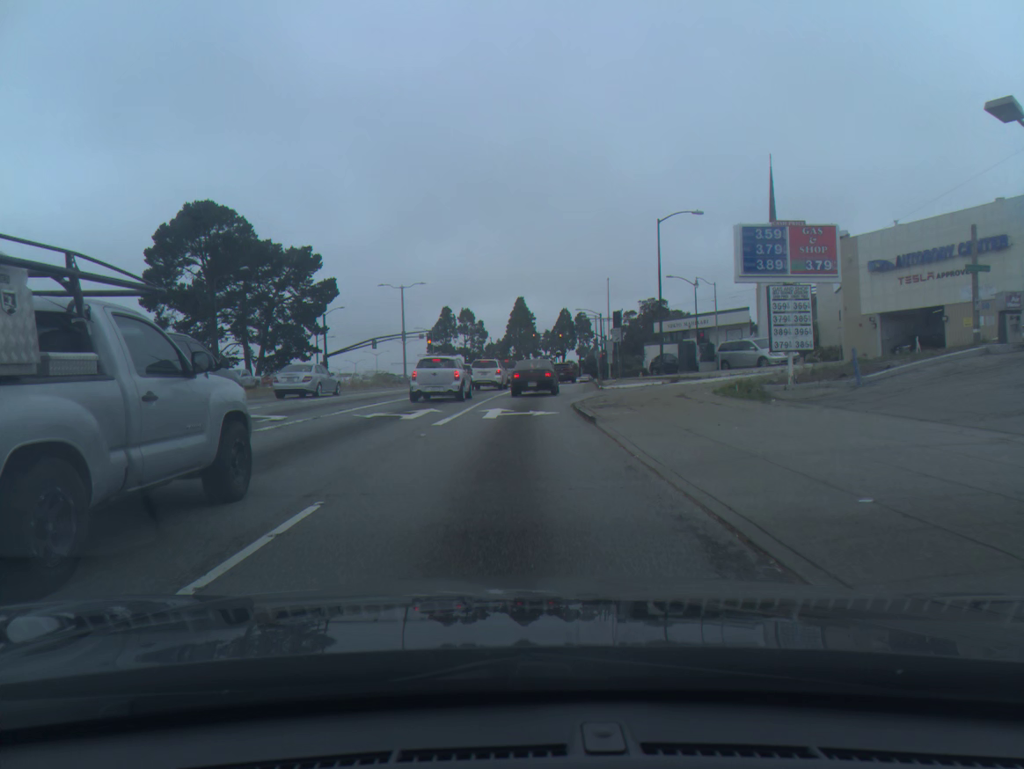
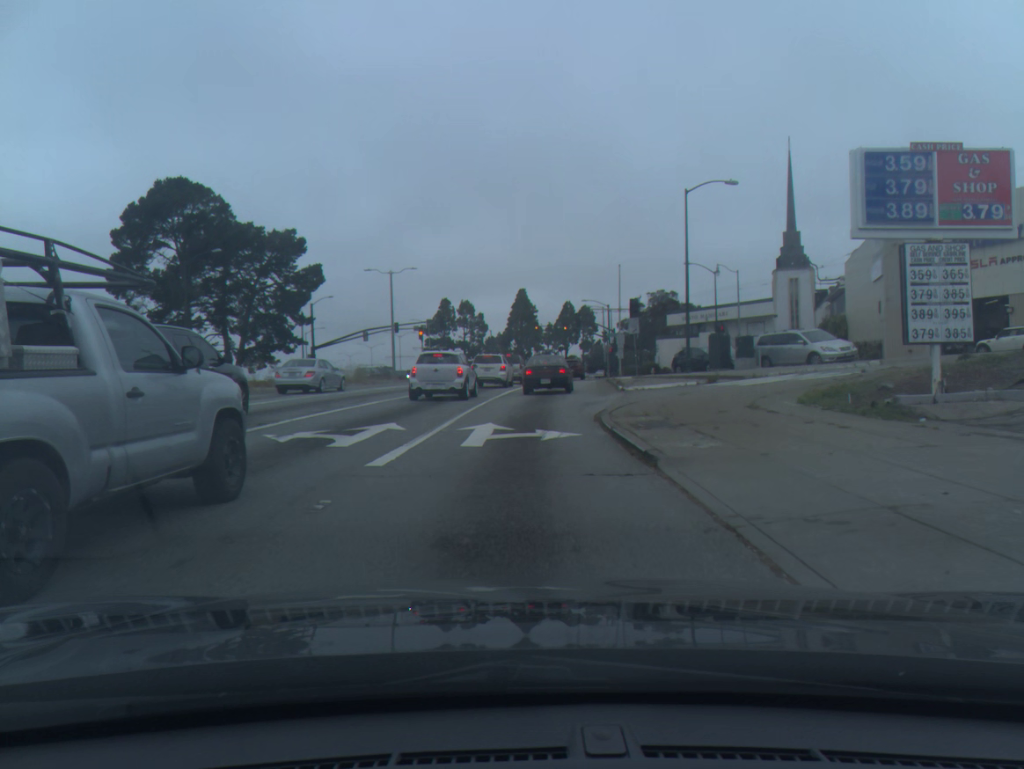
(0.0, +6.7) m; 0°
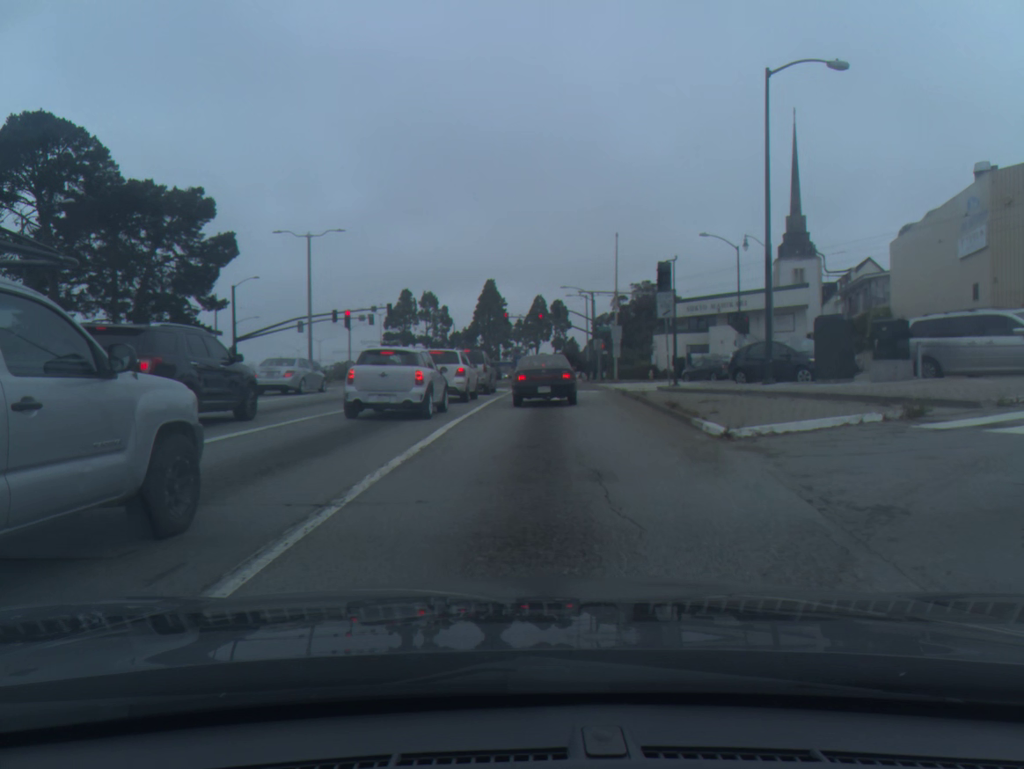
(+0.3, +17.1) m; +3°
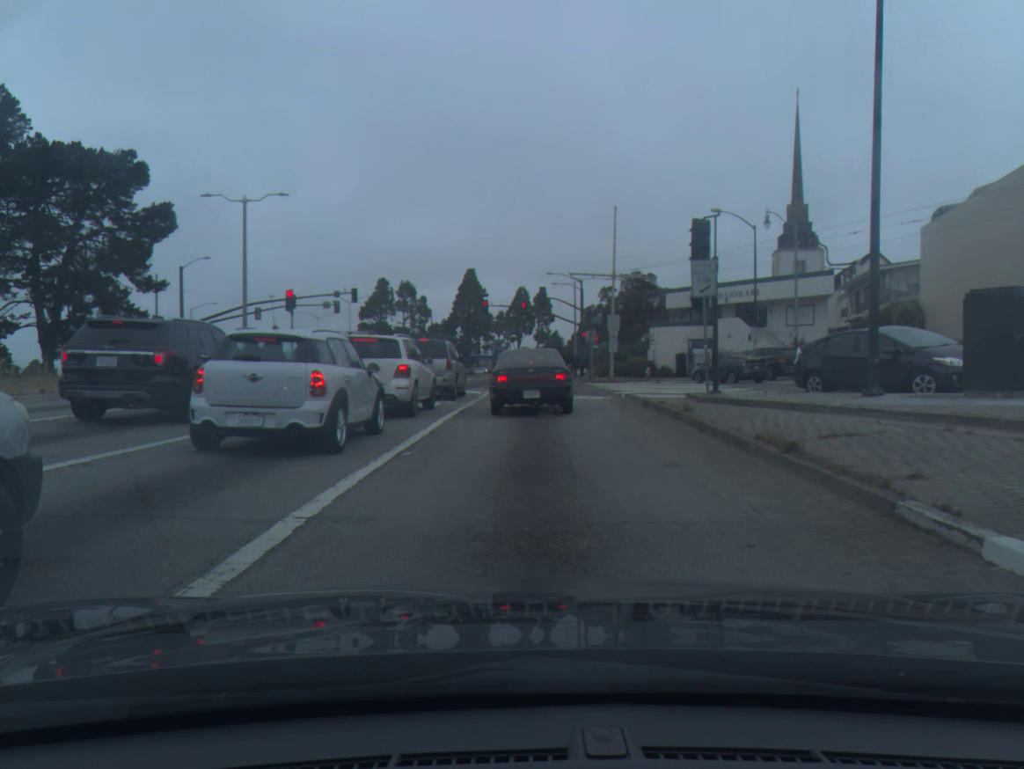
(+0.1, +8.4) m; +1°
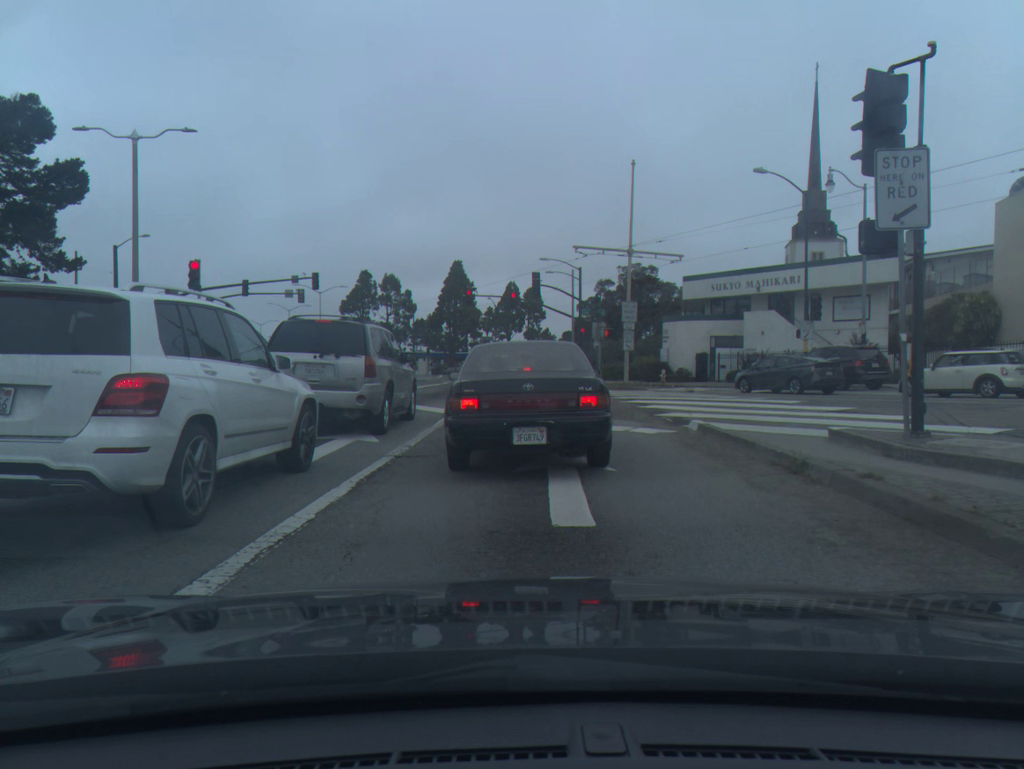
(0.0, +10.8) m; +1°
